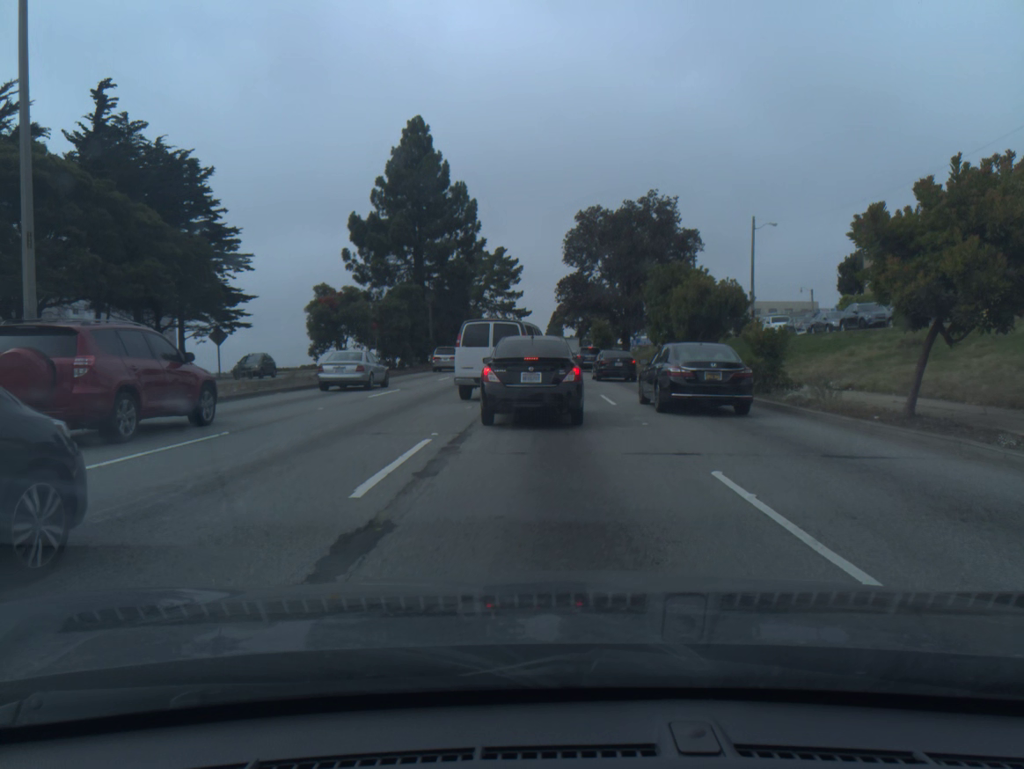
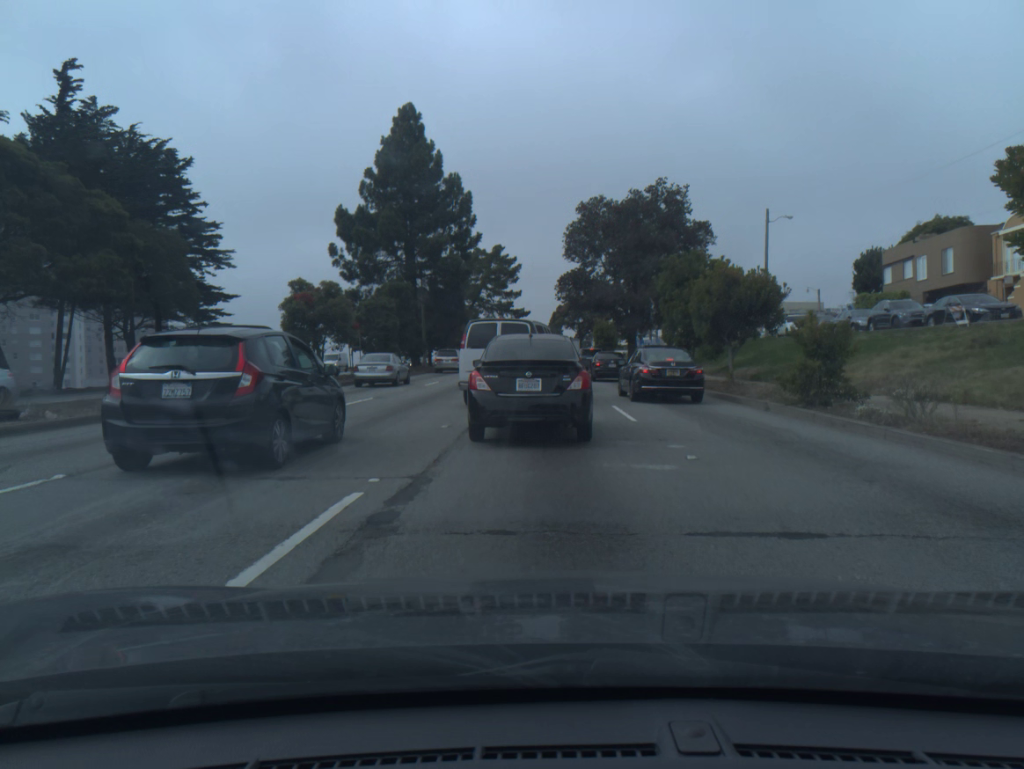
(0.0, +4.1) m; 0°
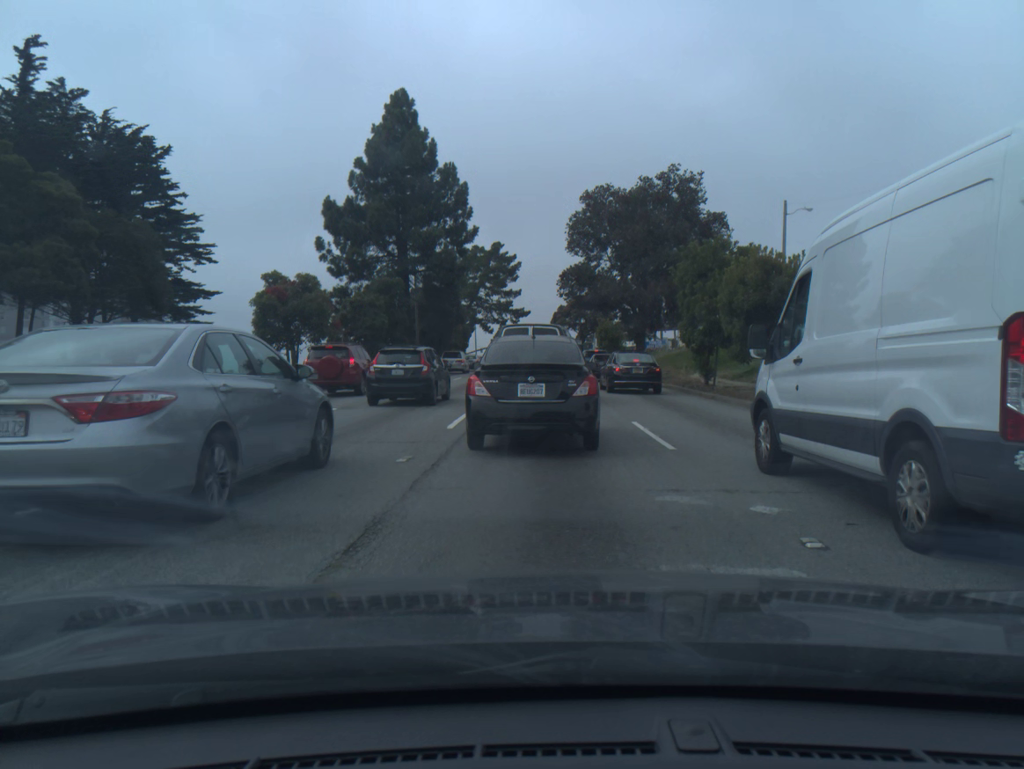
(0.0, +4.0) m; 0°
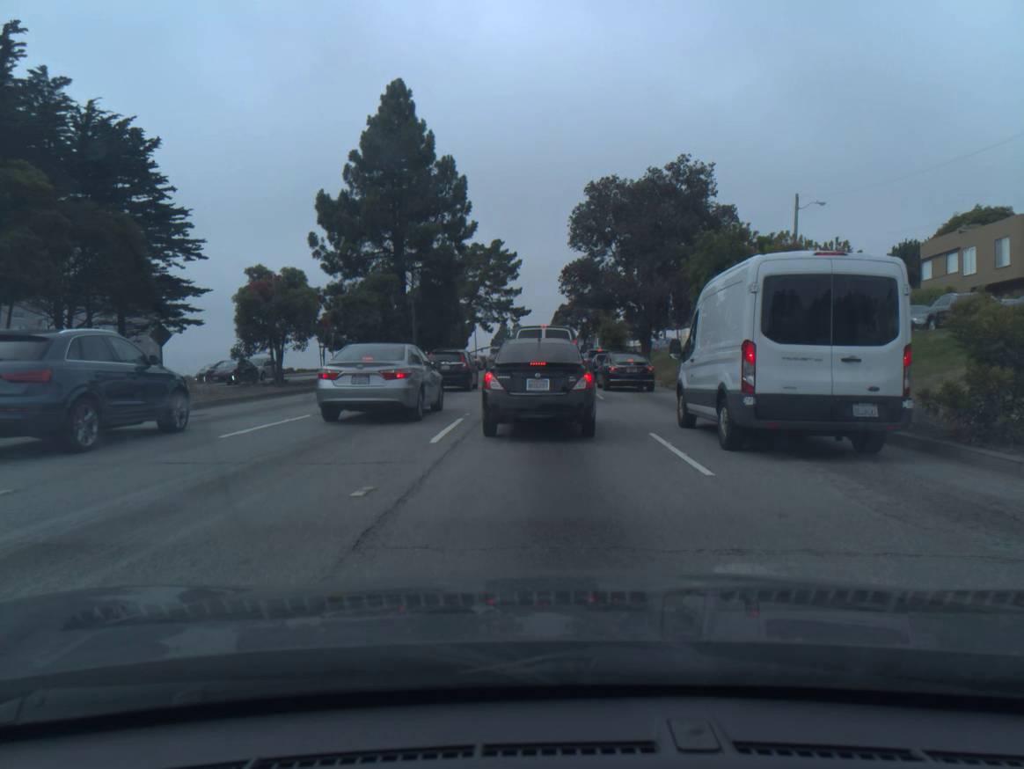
(0.0, +2.2) m; 0°
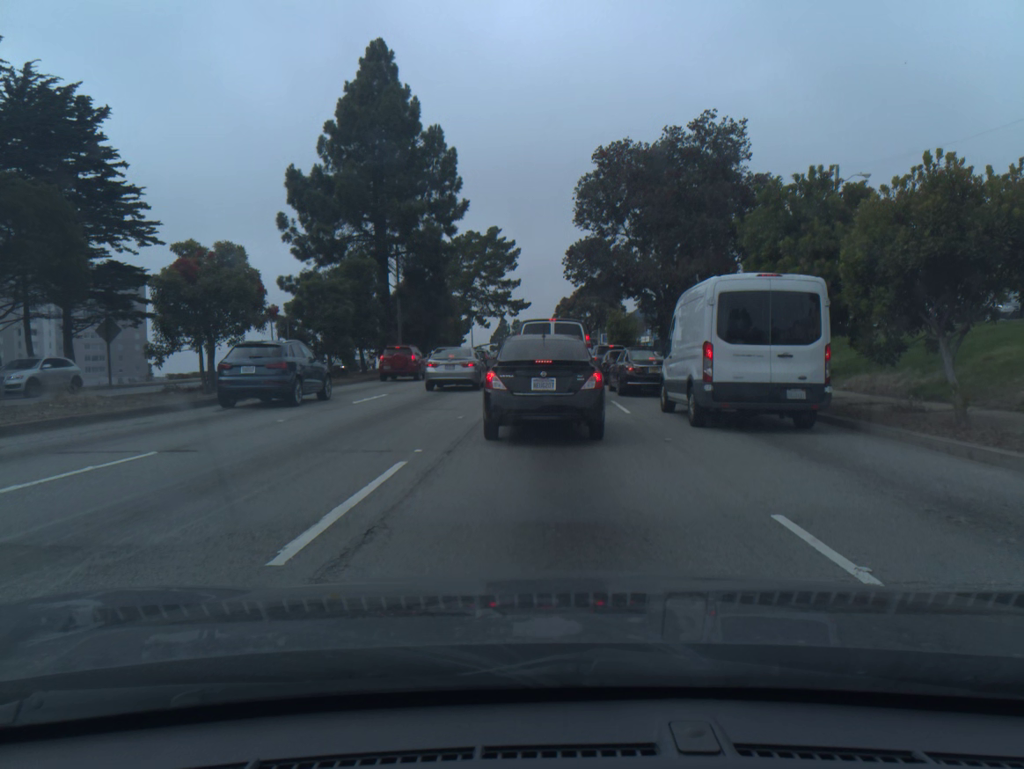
(0.0, +6.6) m; 0°
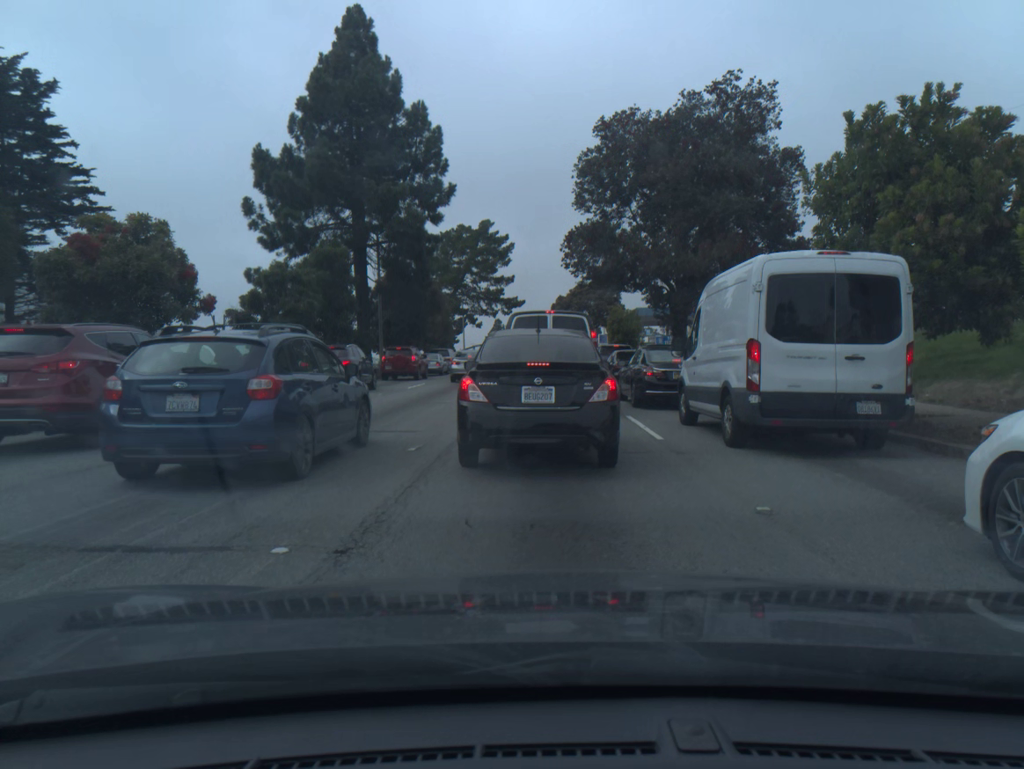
(0.0, +5.1) m; 0°
